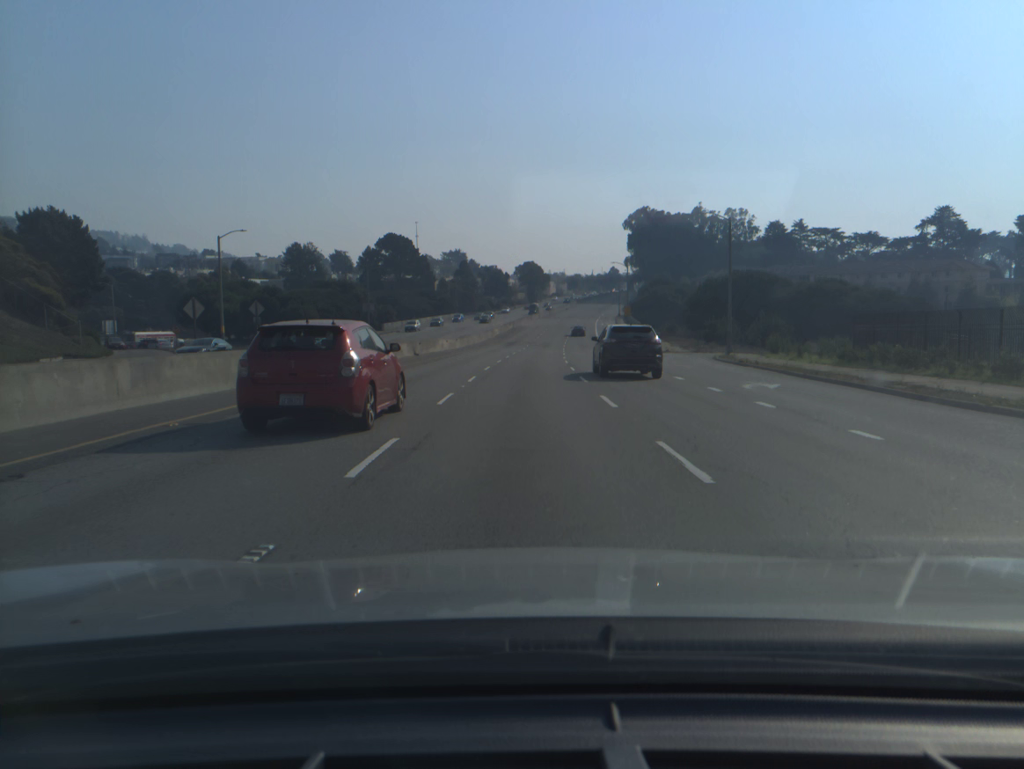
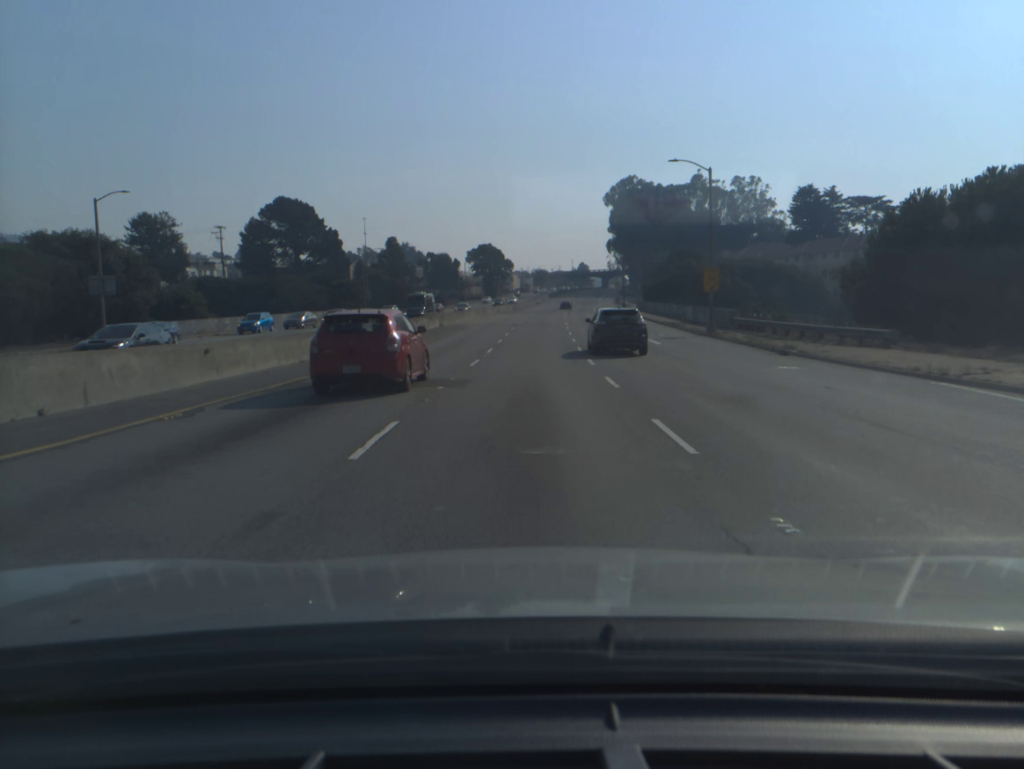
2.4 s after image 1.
(+1.8, +65.8) m; +3°
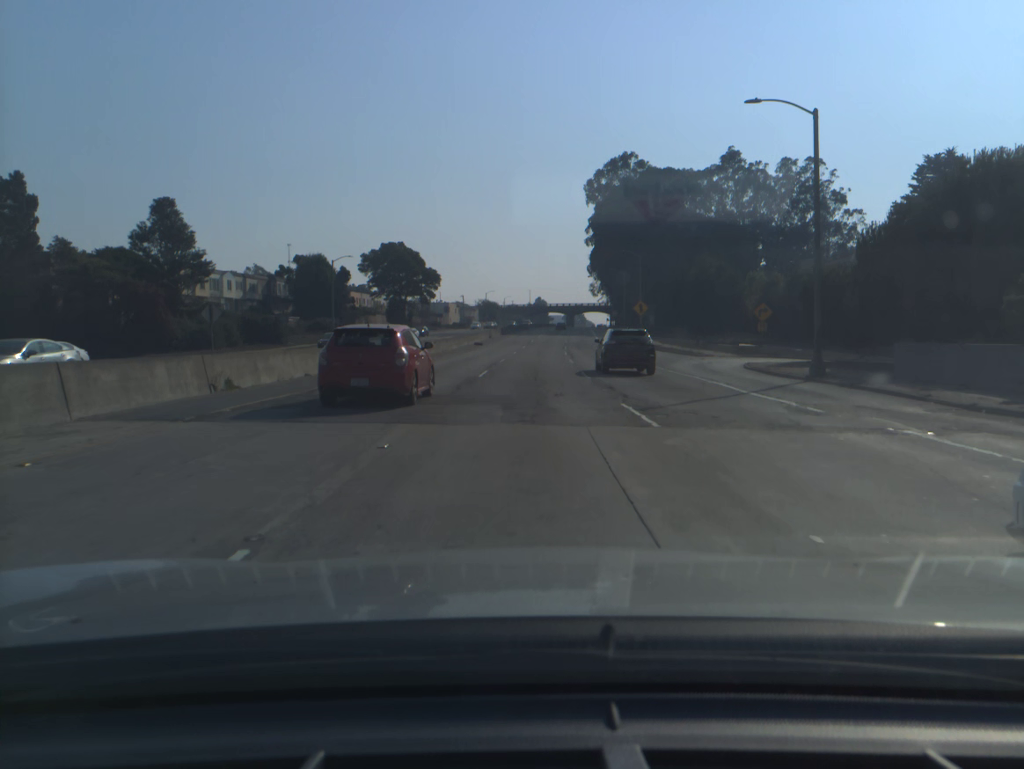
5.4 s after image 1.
(+2.5, +87.6) m; +4°
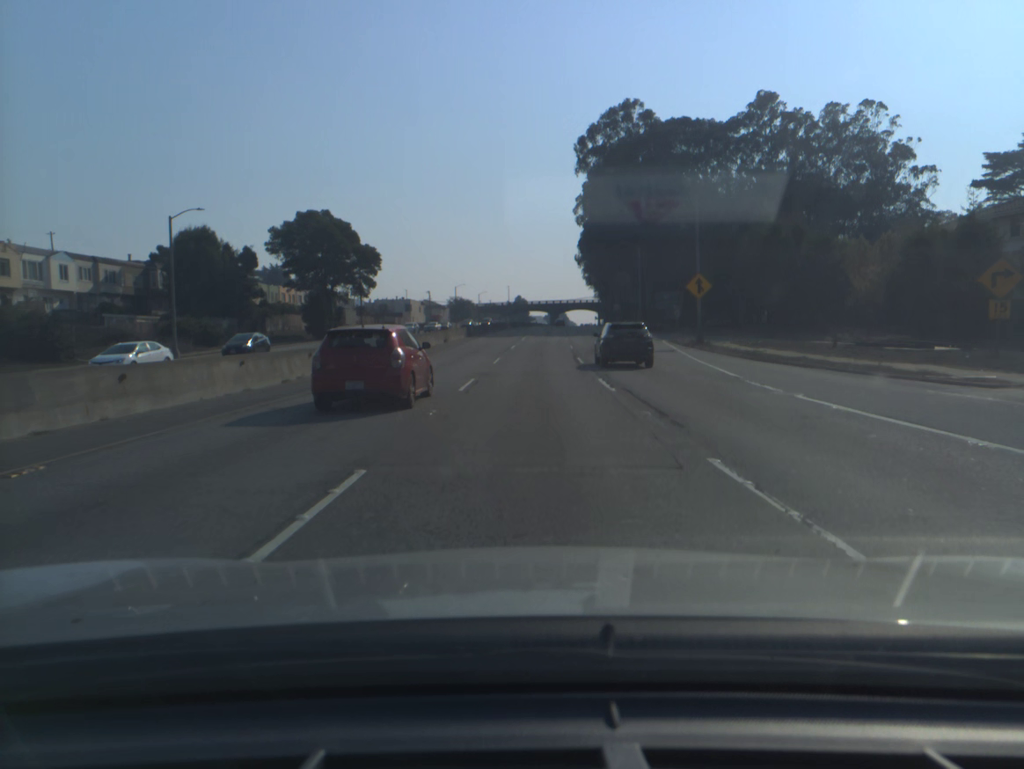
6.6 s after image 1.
(+0.4, +35.8) m; +2°
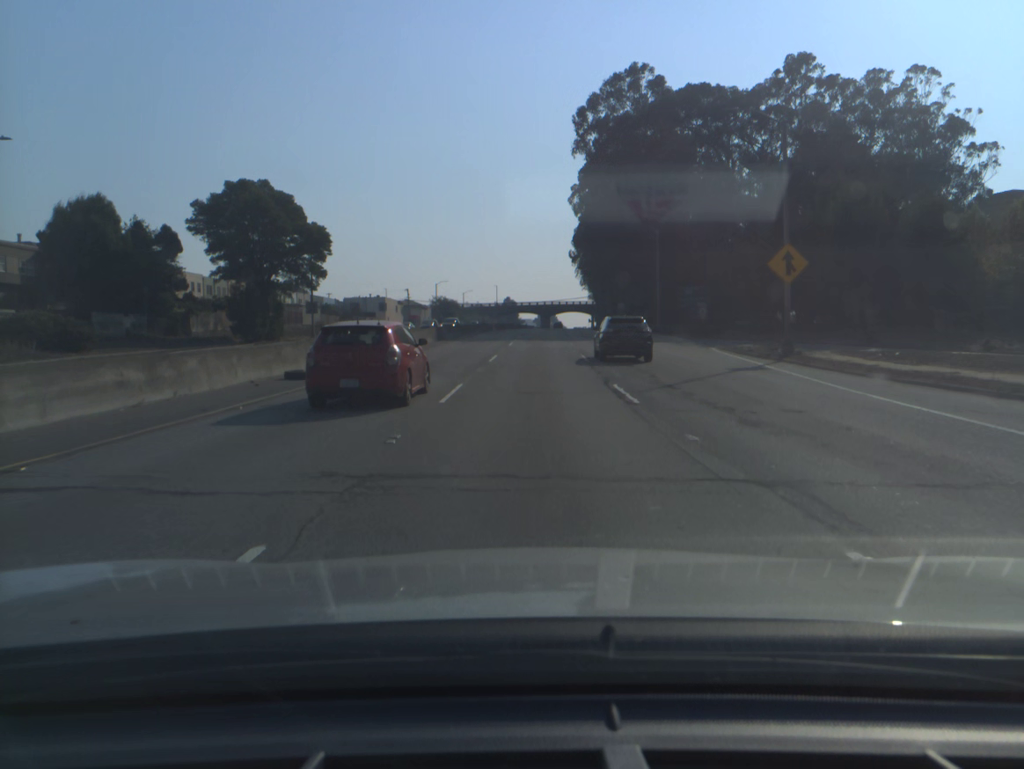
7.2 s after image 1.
(+0.1, +17.9) m; +1°
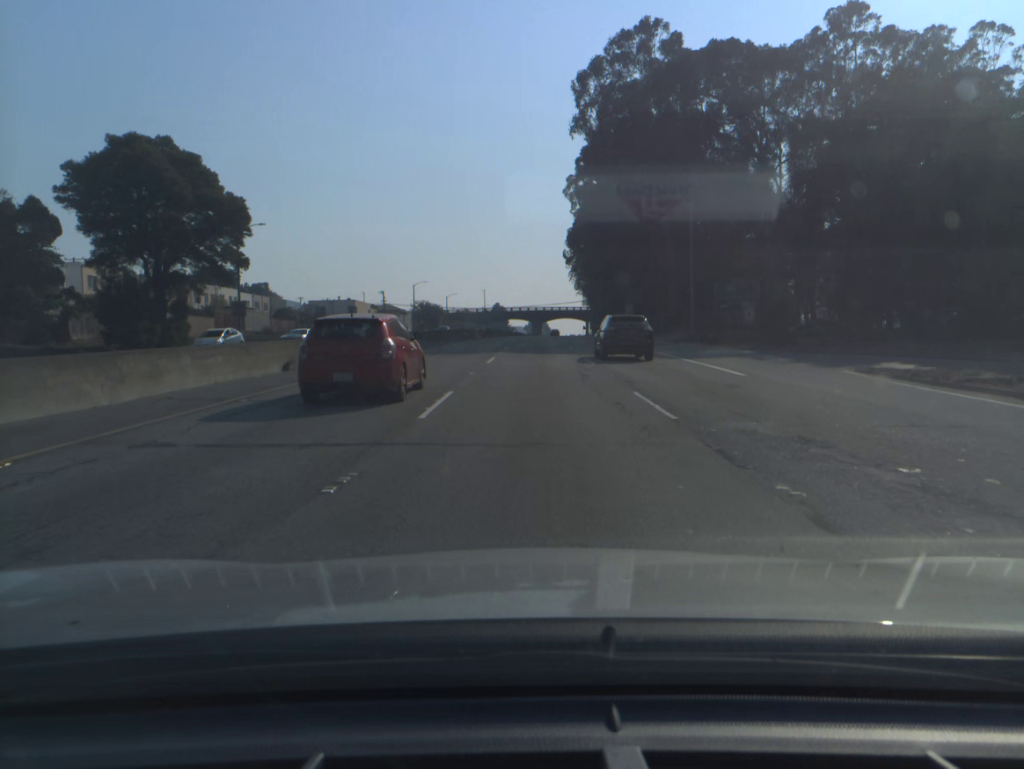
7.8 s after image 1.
(+0.1, +17.9) m; +1°
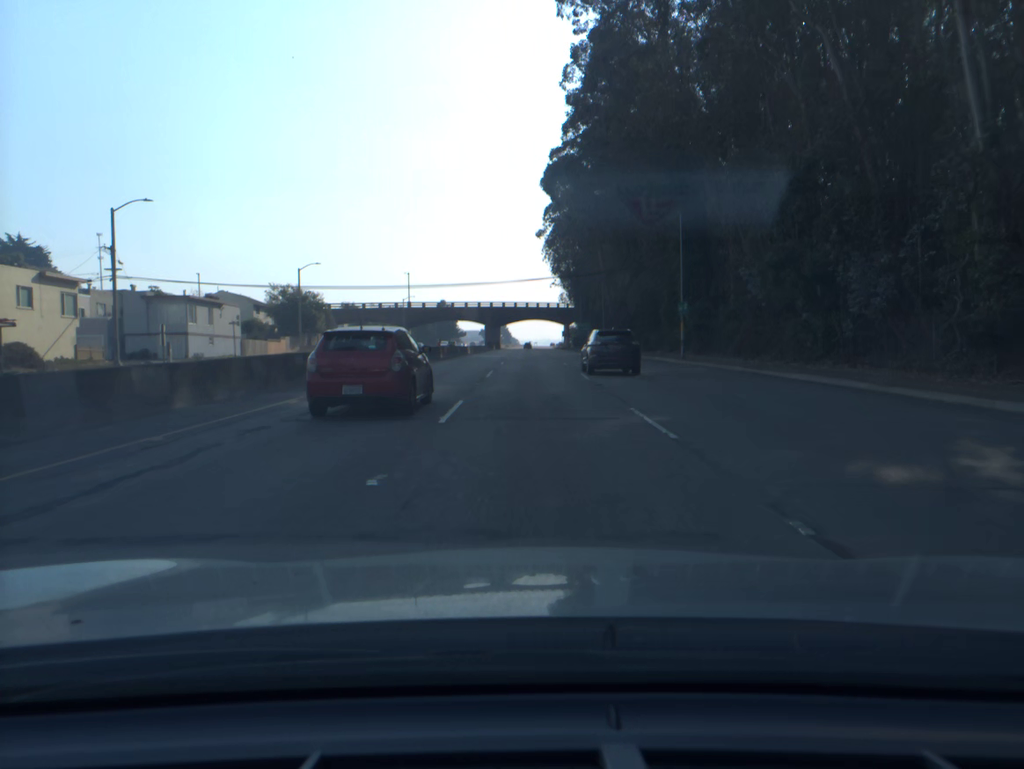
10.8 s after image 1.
(+2.3, +88.1) m; +3°
